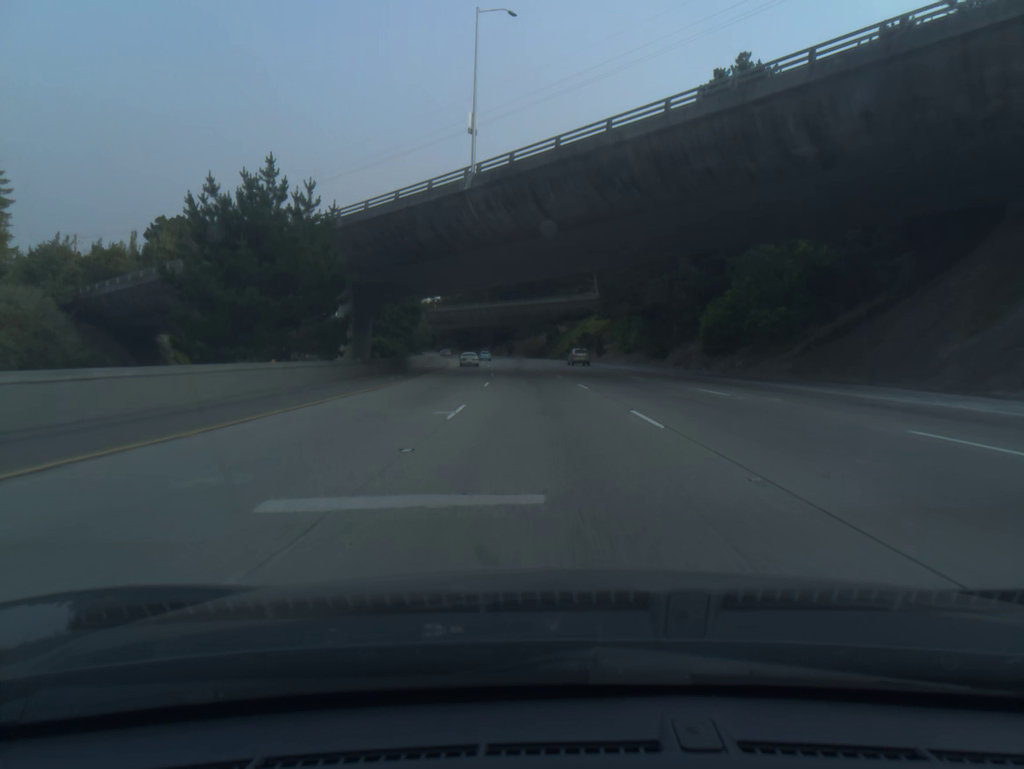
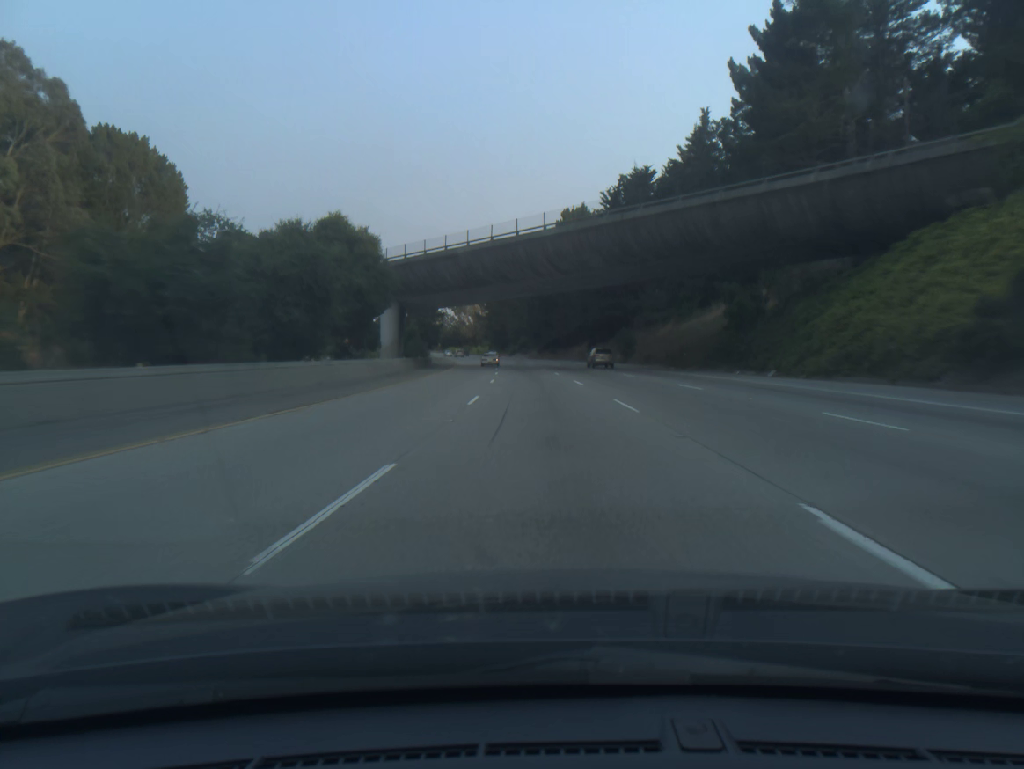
(-5.9, +97.7) m; -7°
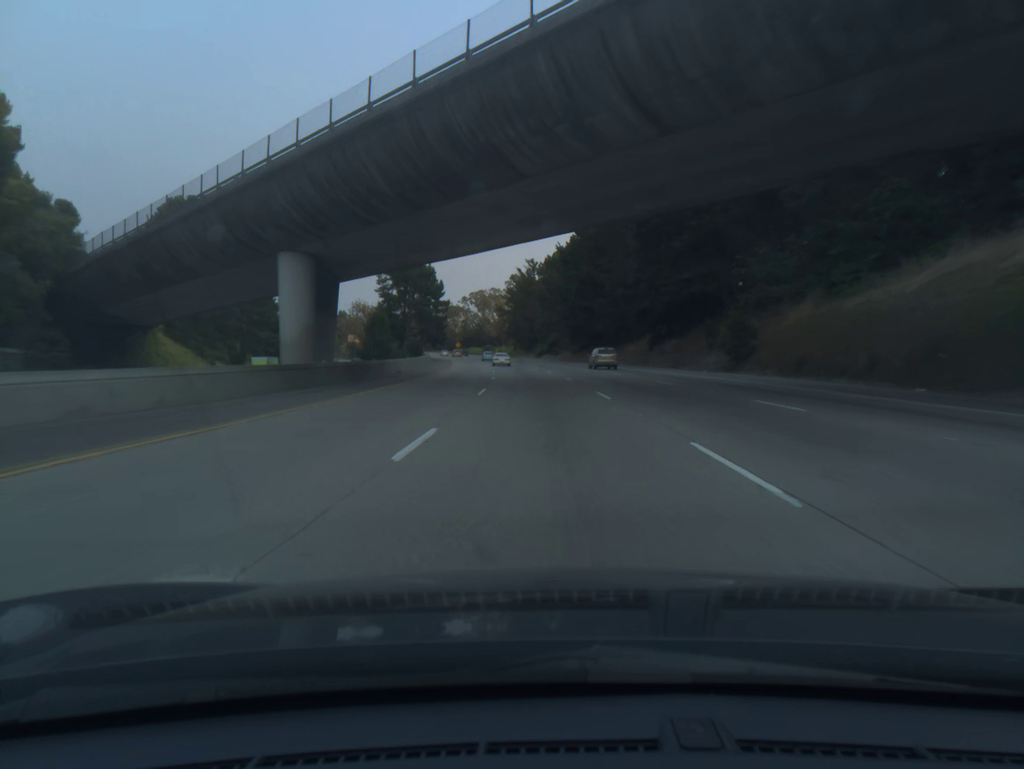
(-0.8, +39.2) m; -2°
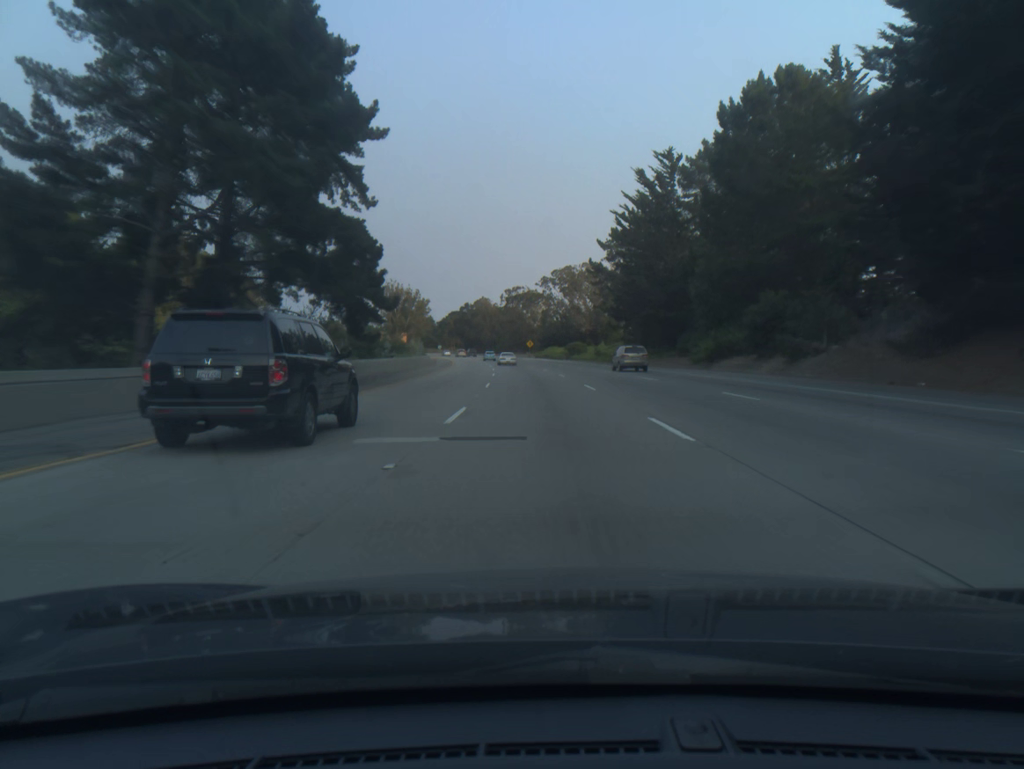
(-5.6, +97.6) m; -7°
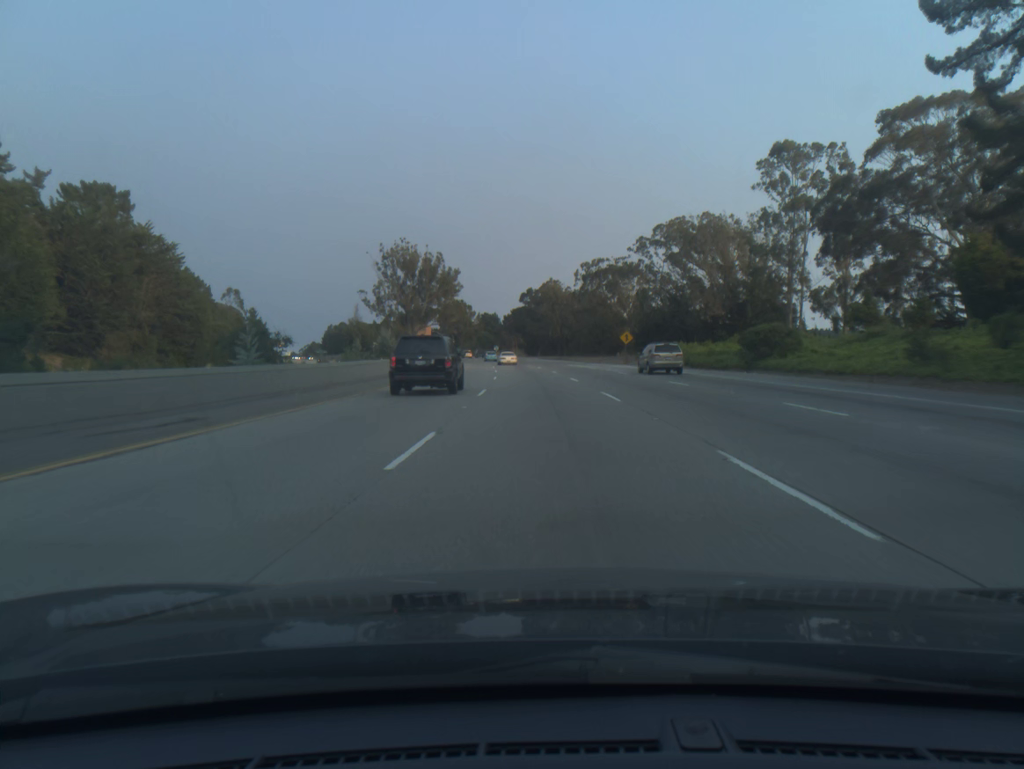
(-3.6, +78.1) m; -6°
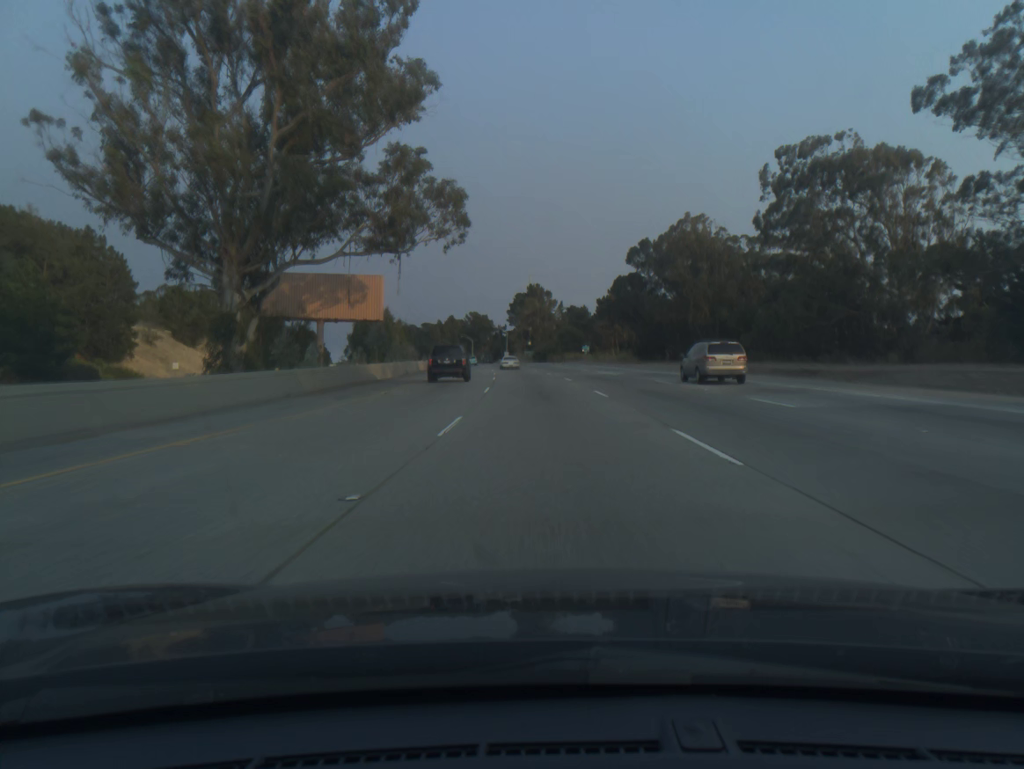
(-5.6, +97.7) m; -7°
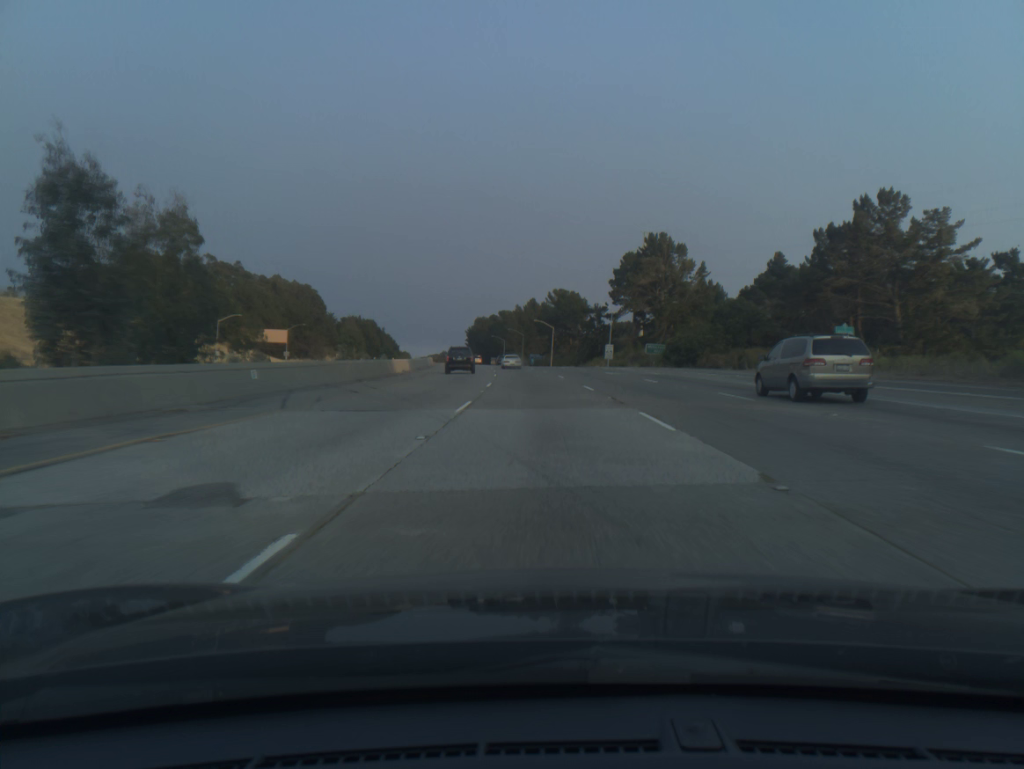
(-5.8, +98.0) m; -7°
